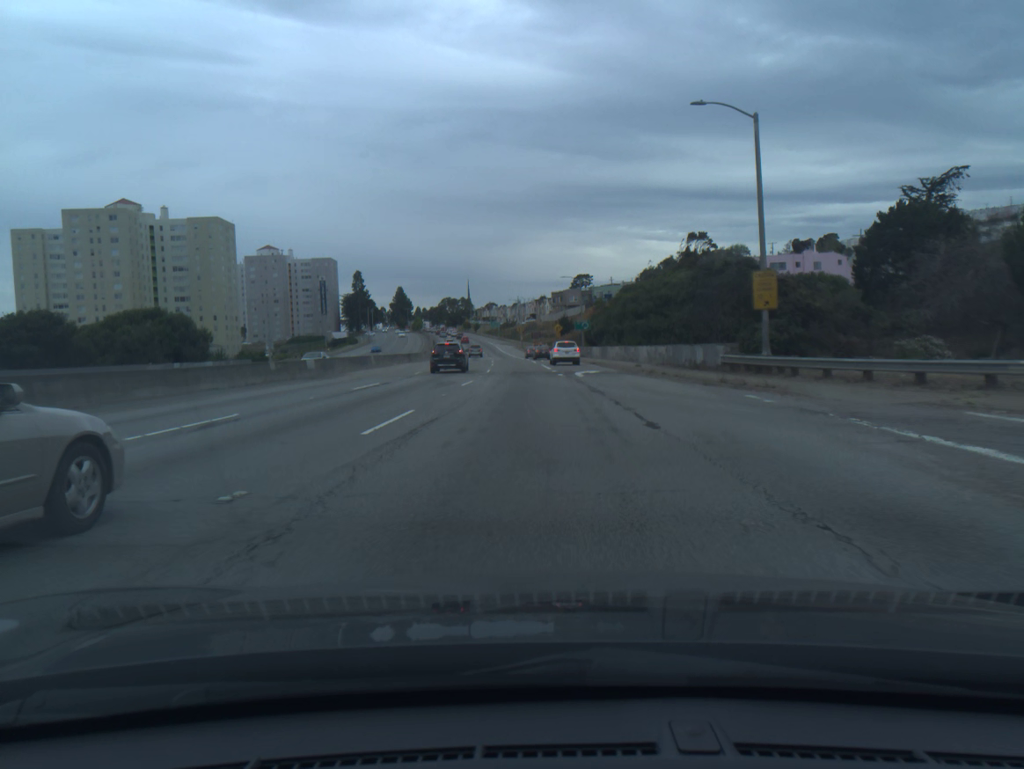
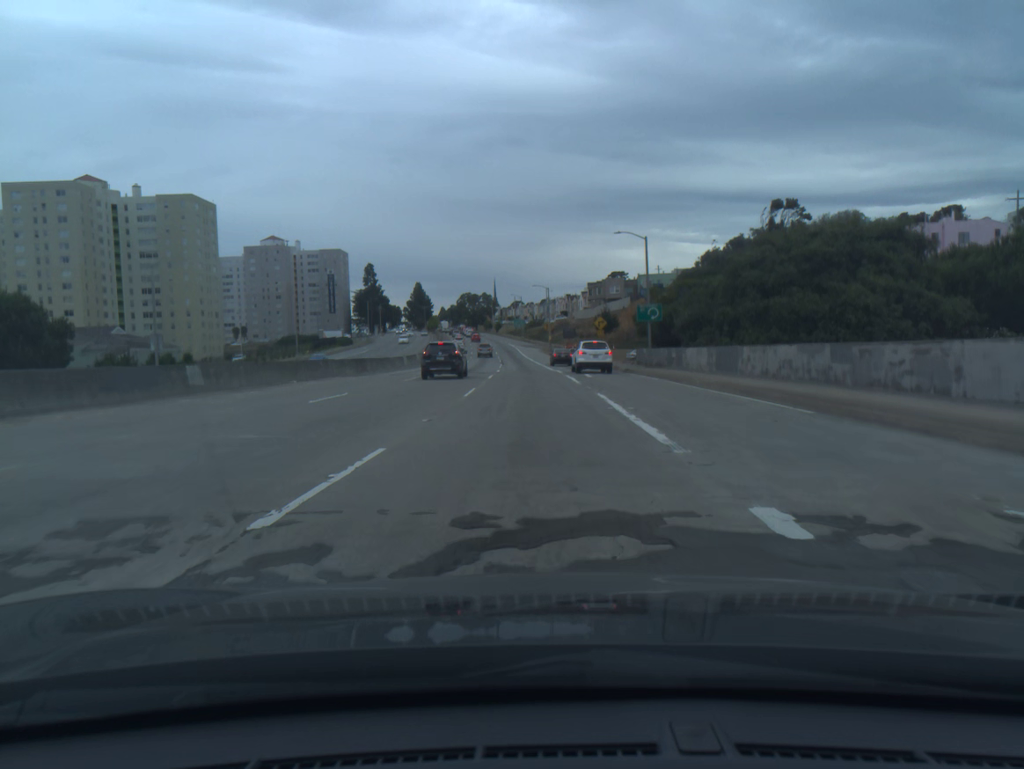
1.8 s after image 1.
(-0.7, +36.3) m; -2°
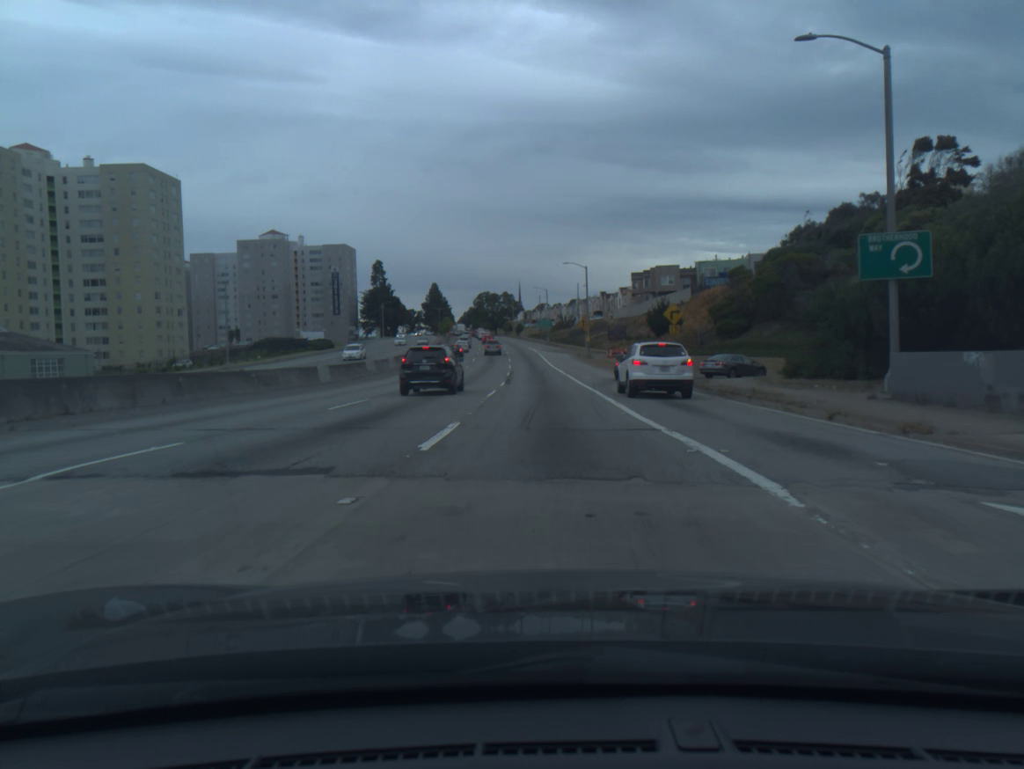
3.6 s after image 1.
(-0.7, +36.9) m; -2°
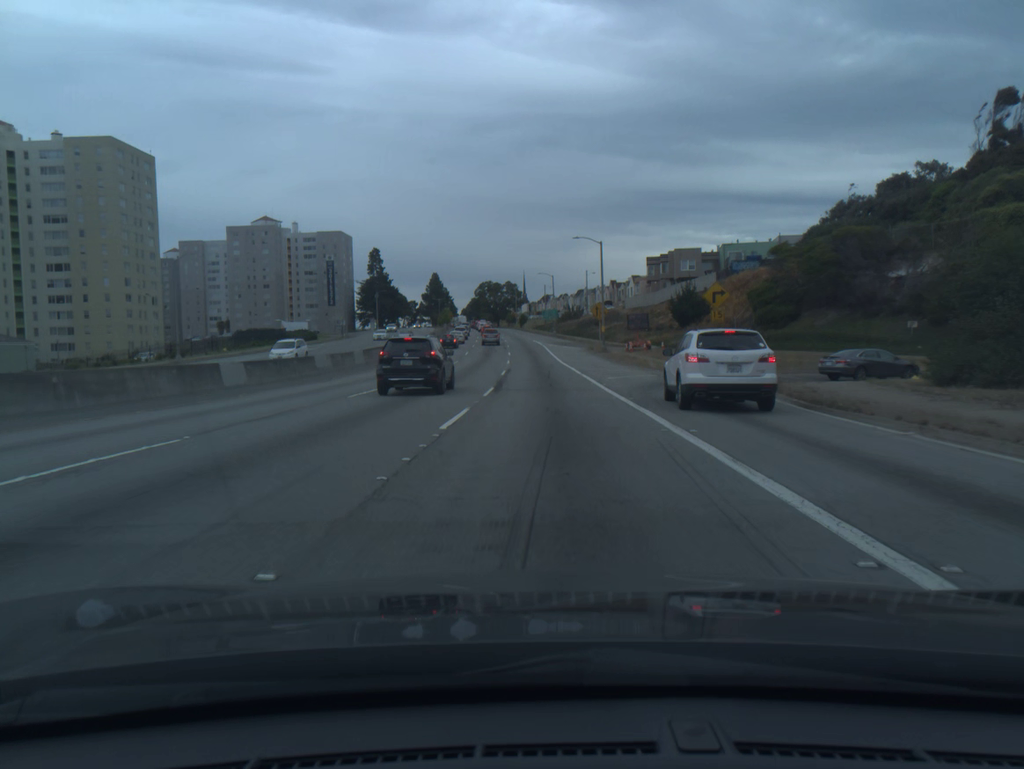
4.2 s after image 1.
(-0.1, +12.6) m; 0°
